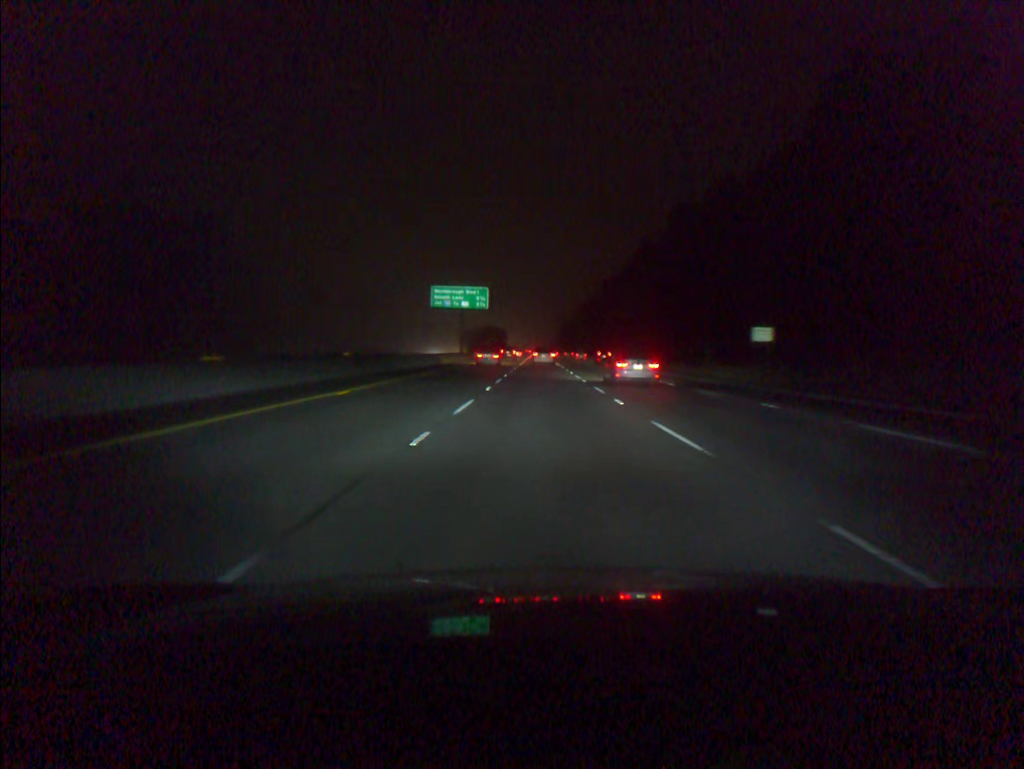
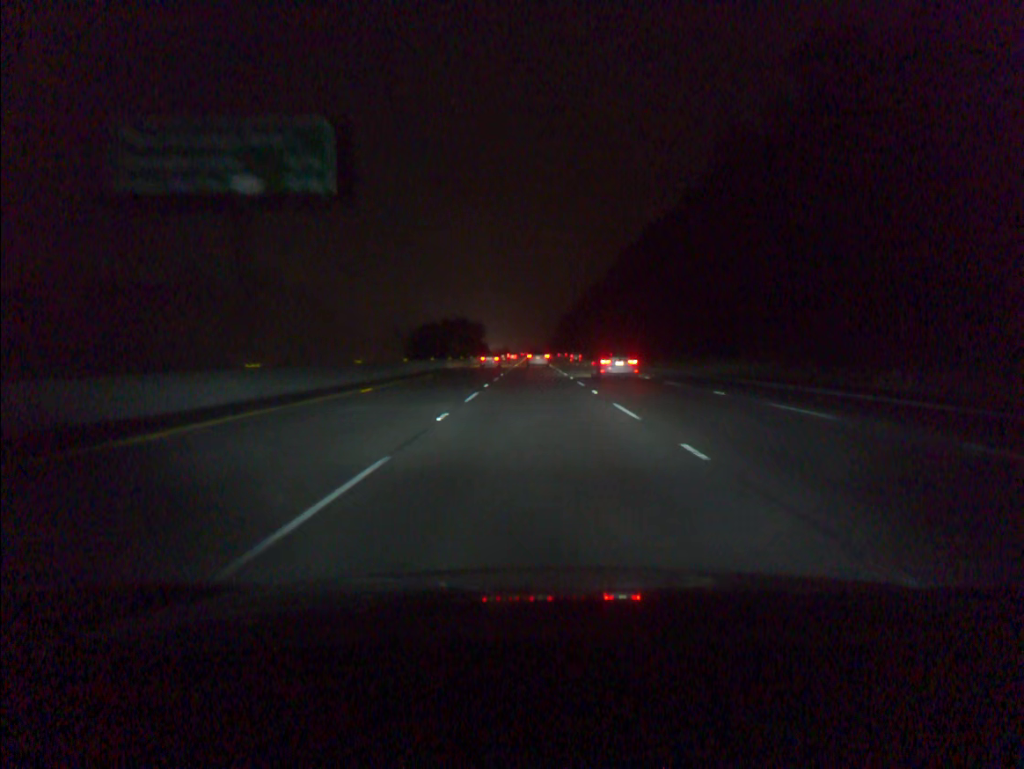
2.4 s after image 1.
(+0.1, +68.7) m; 0°
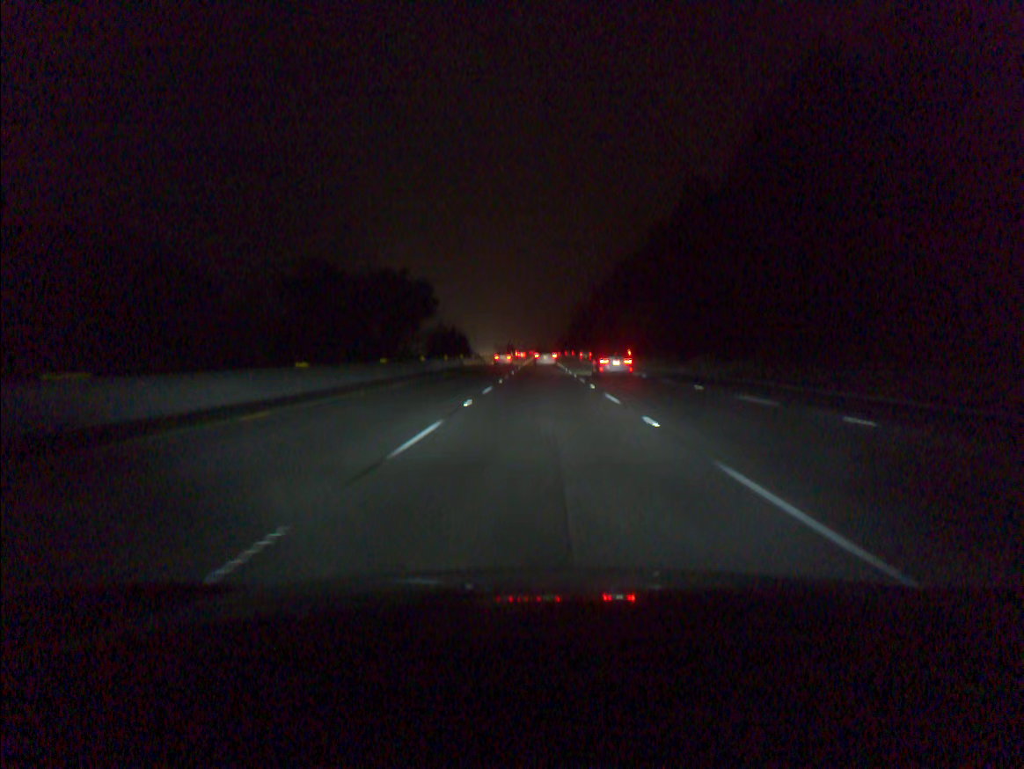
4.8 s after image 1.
(-0.5, +68.7) m; -1°
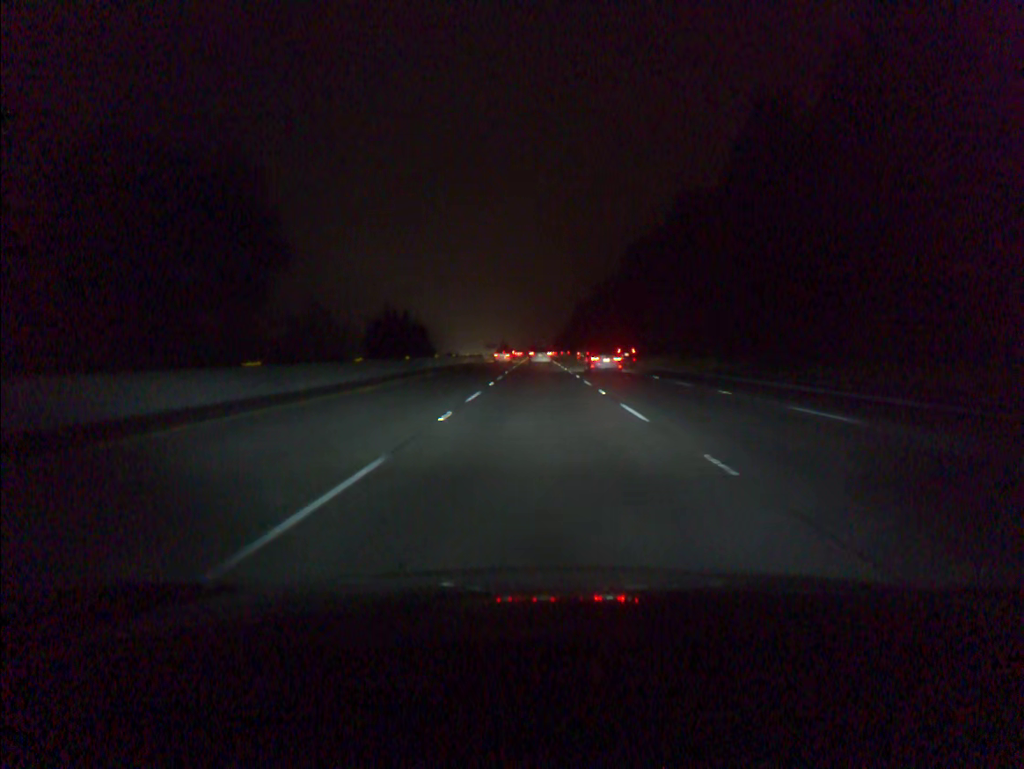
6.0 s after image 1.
(+0.1, +34.3) m; 0°
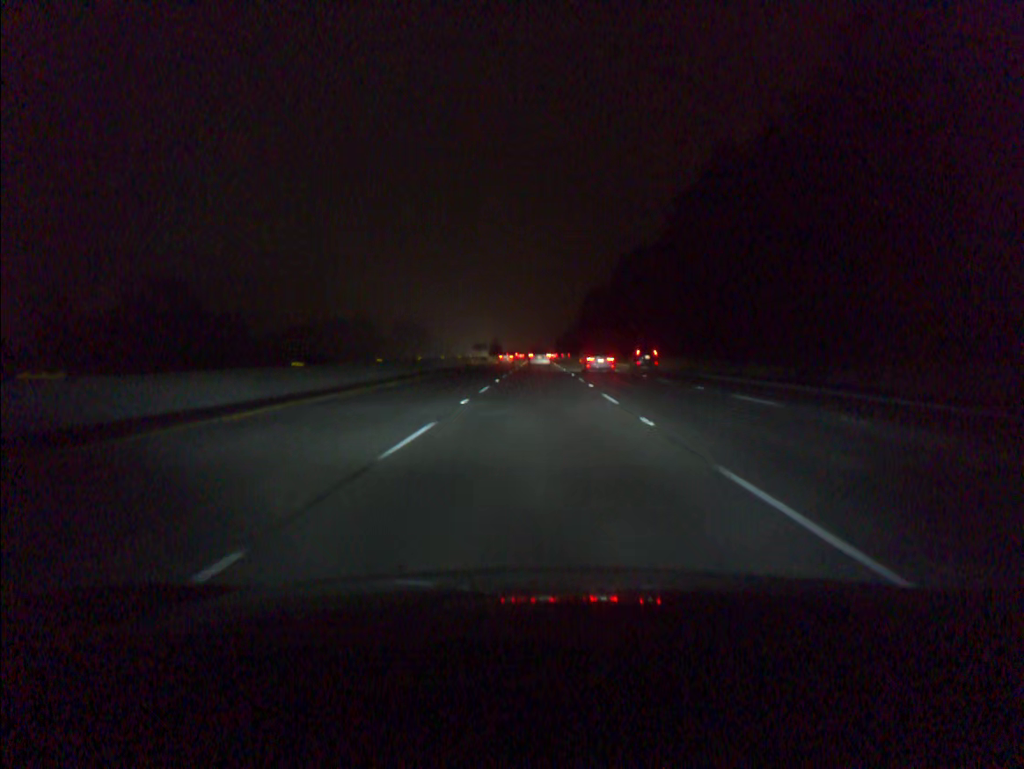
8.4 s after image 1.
(0.0, +68.4) m; 0°
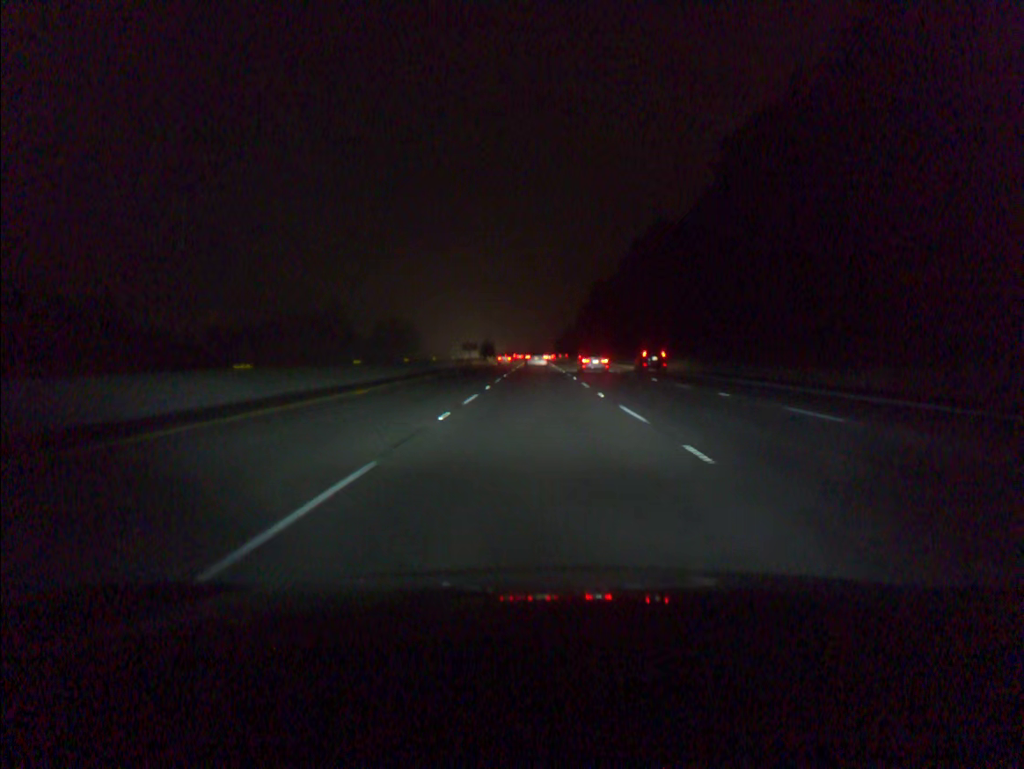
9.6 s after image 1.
(0.0, +34.2) m; 0°
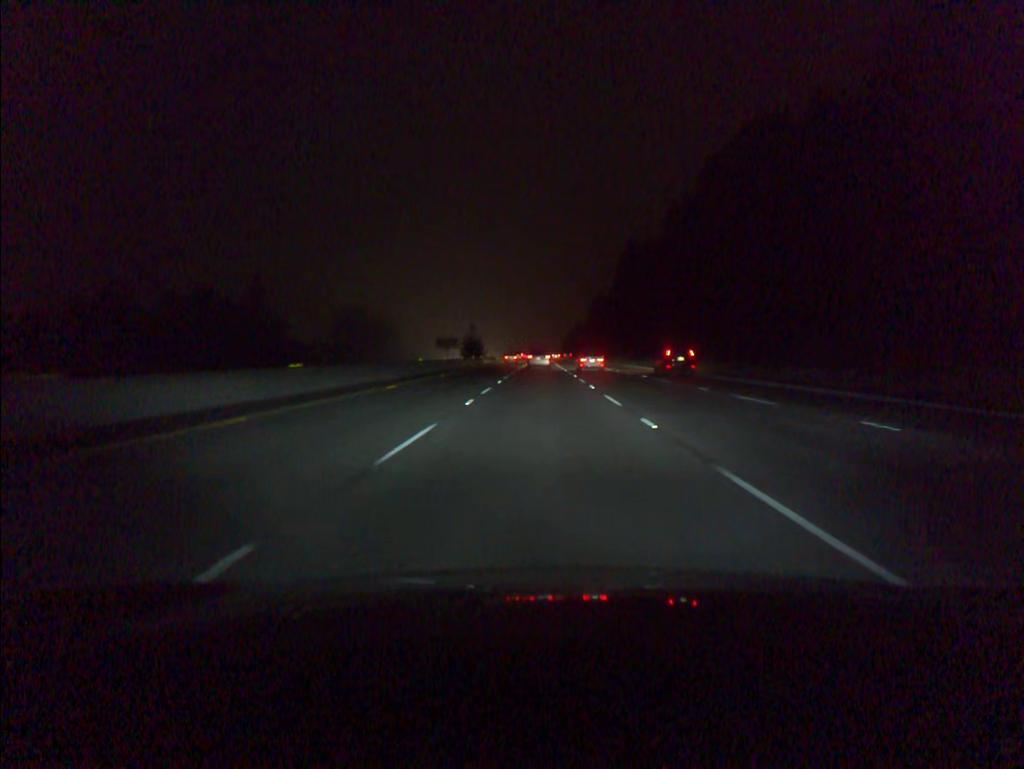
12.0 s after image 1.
(-0.1, +68.4) m; 0°
